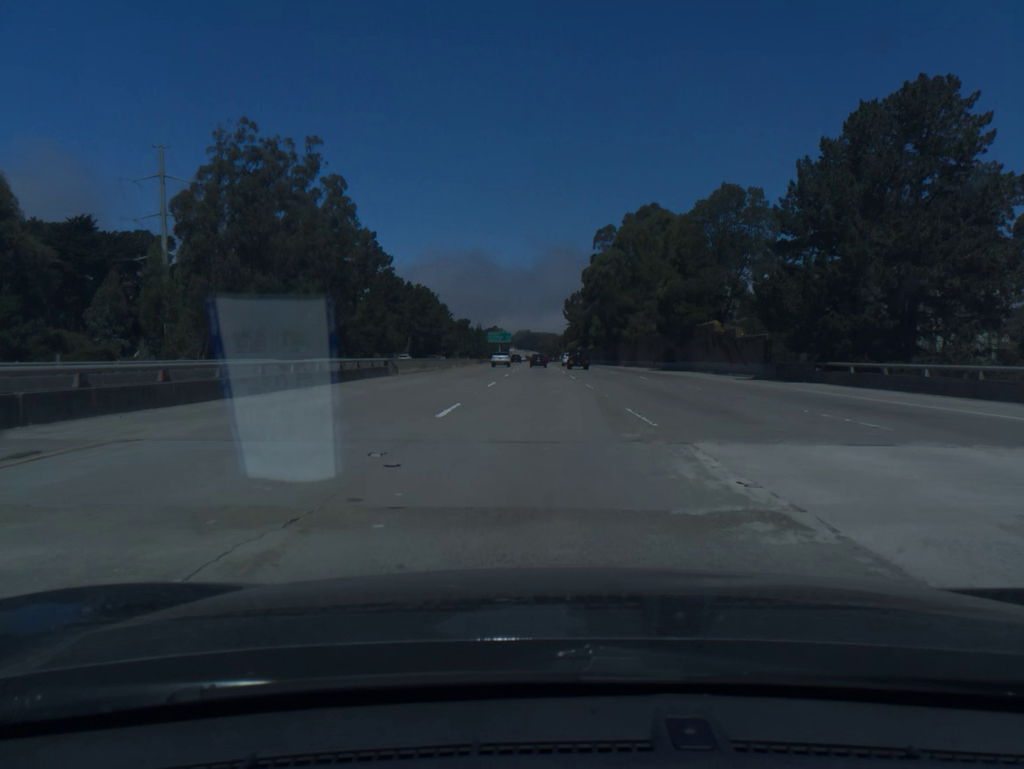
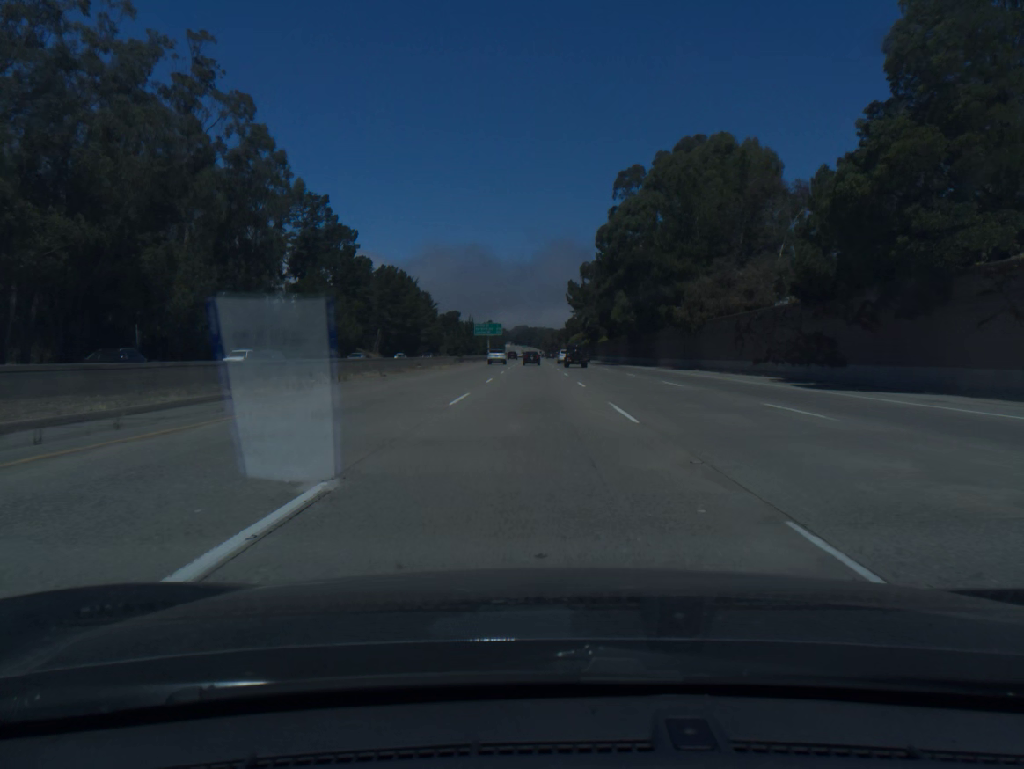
(+0.1, +40.5) m; 0°
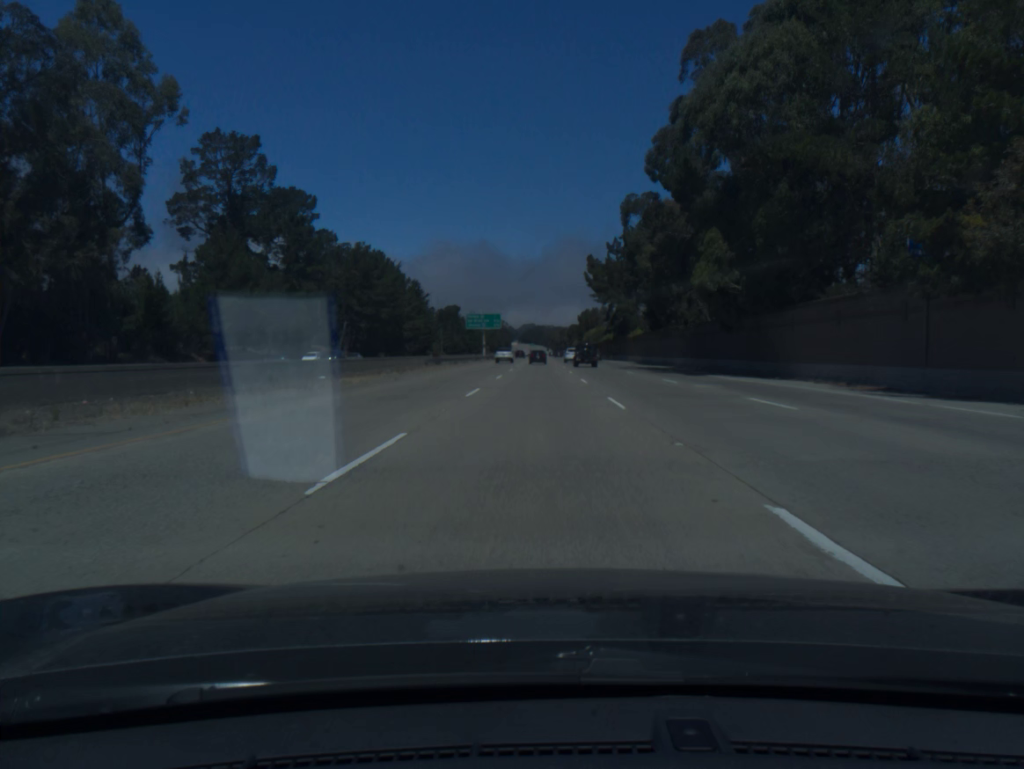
(-0.2, +40.6) m; 0°
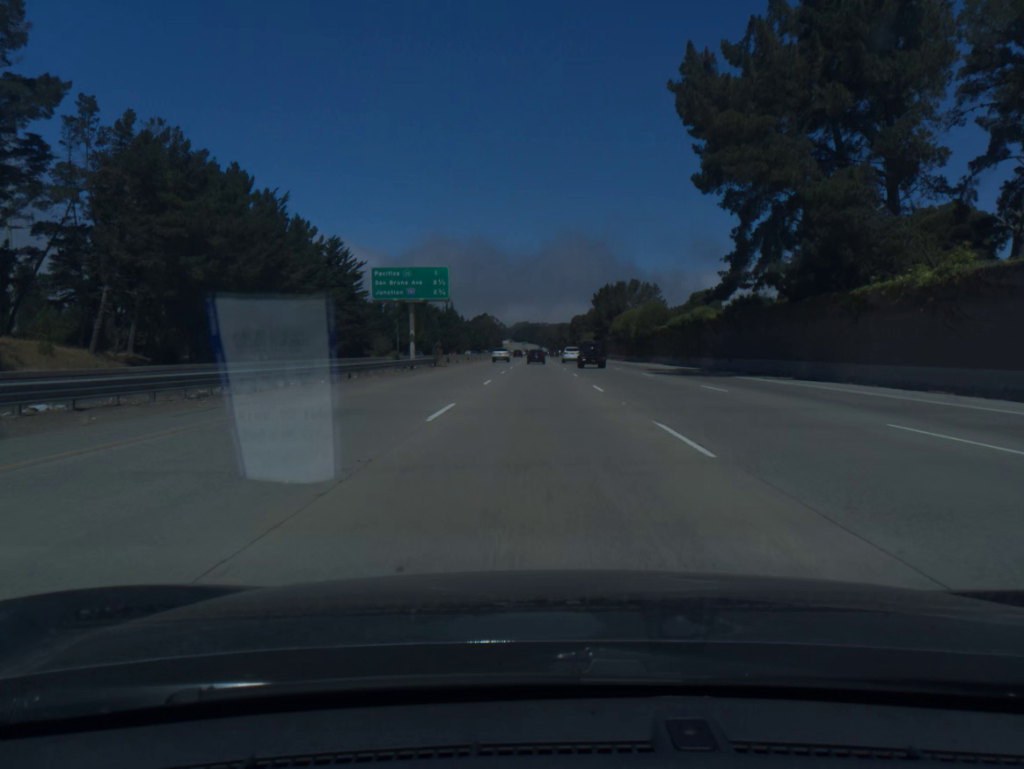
(+0.2, +81.1) m; 0°
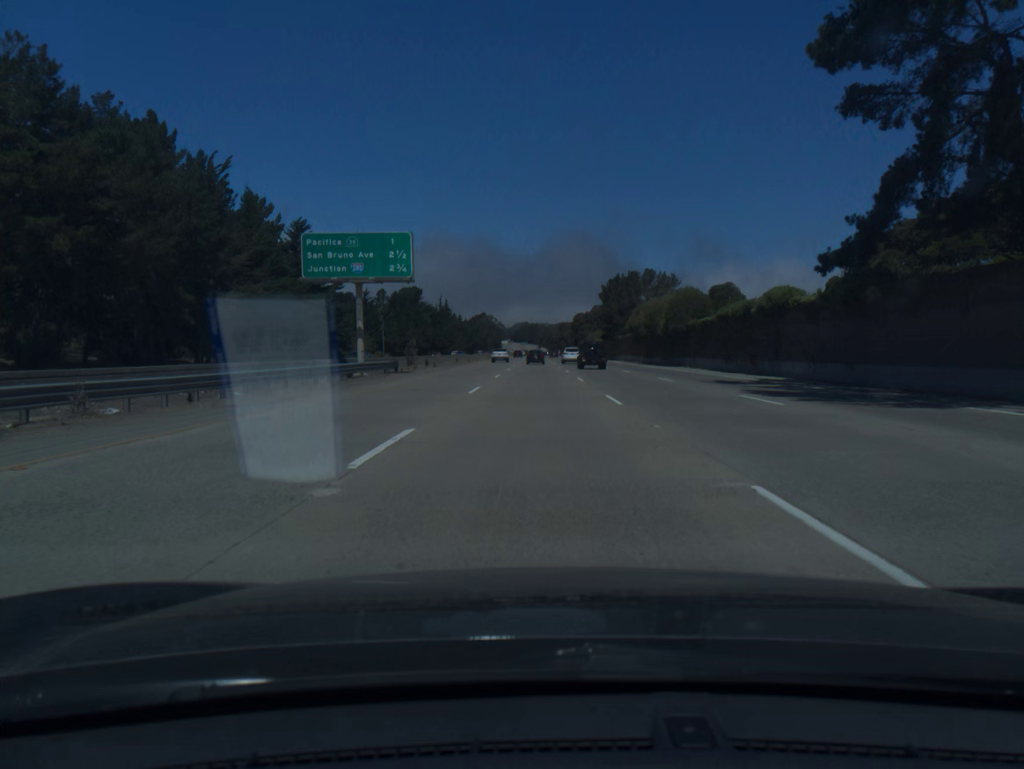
(0.0, +20.3) m; 0°
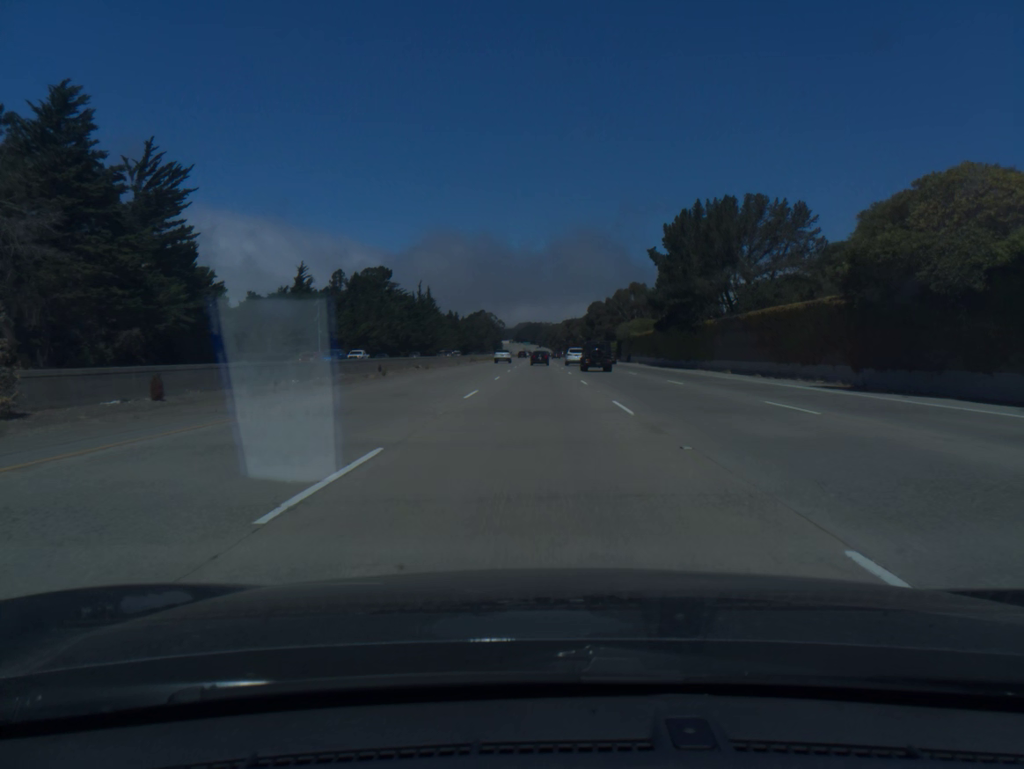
(-0.1, +60.7) m; 0°
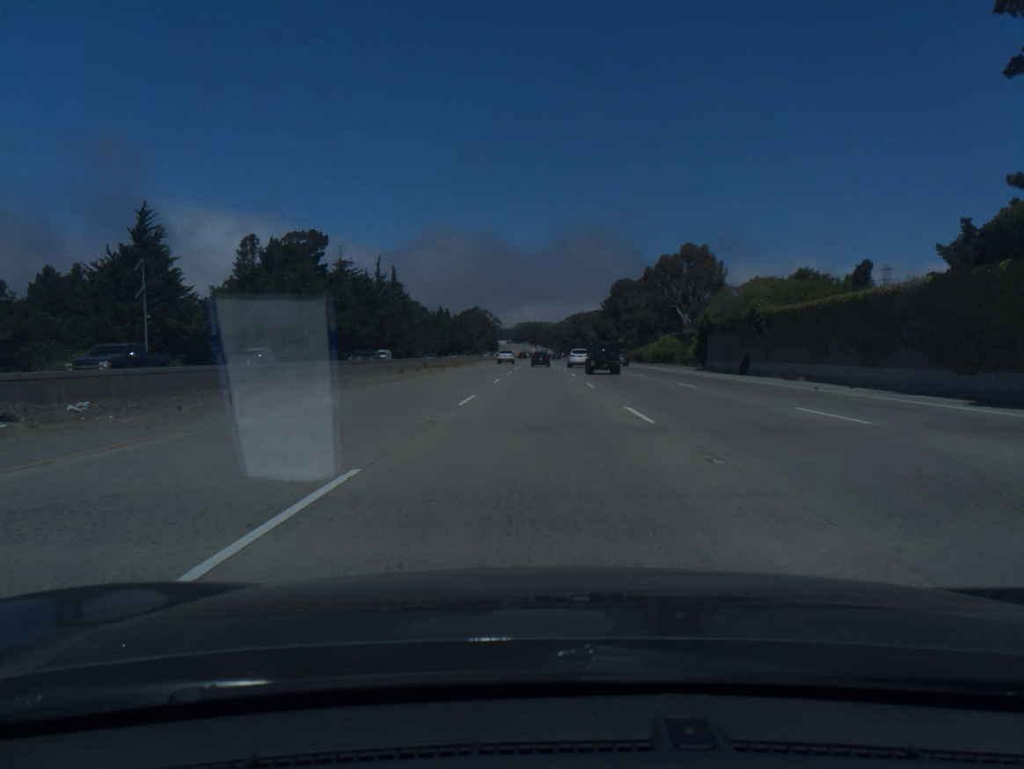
(0.0, +60.6) m; 0°
